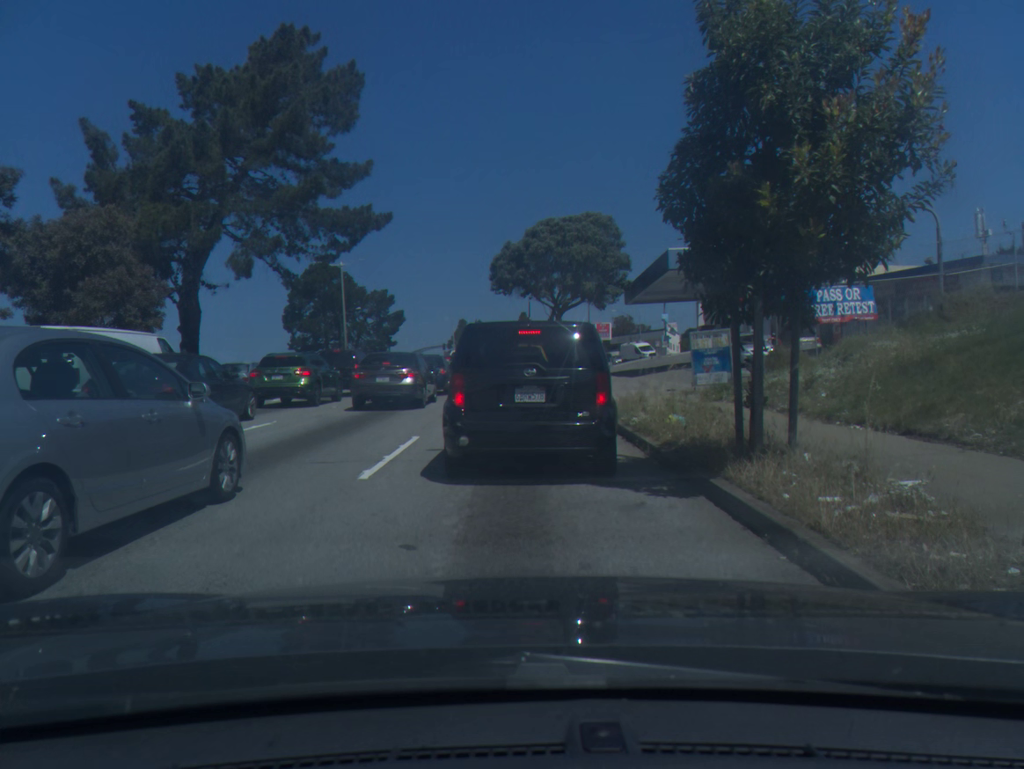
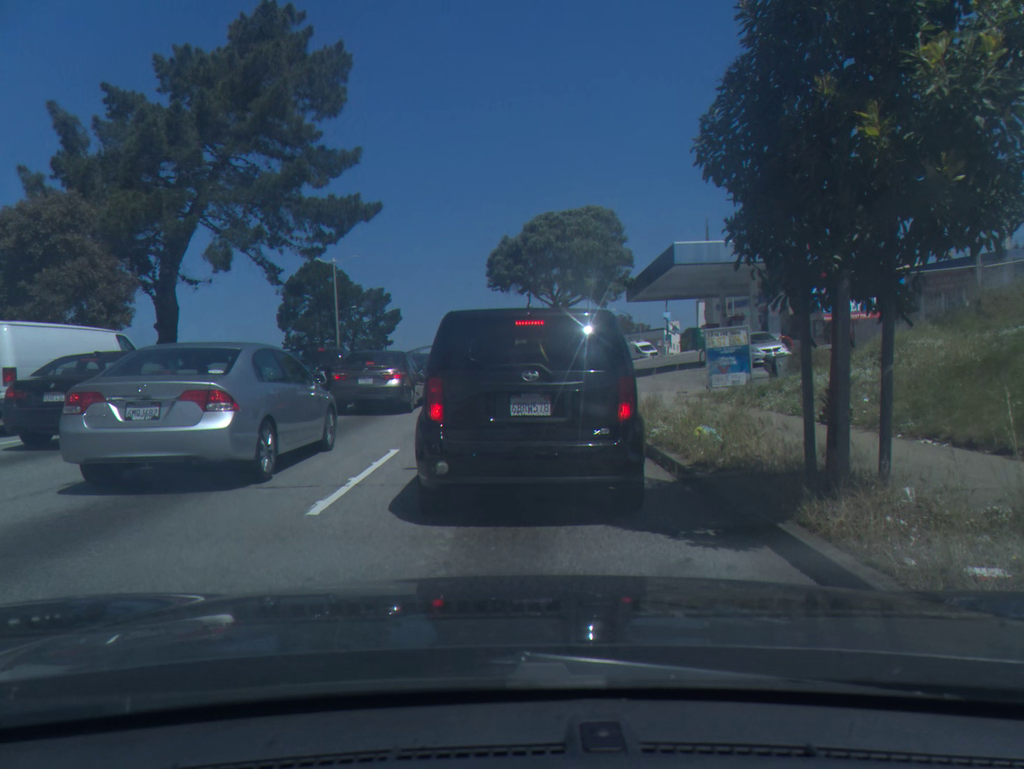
(0.0, +1.8) m; 0°
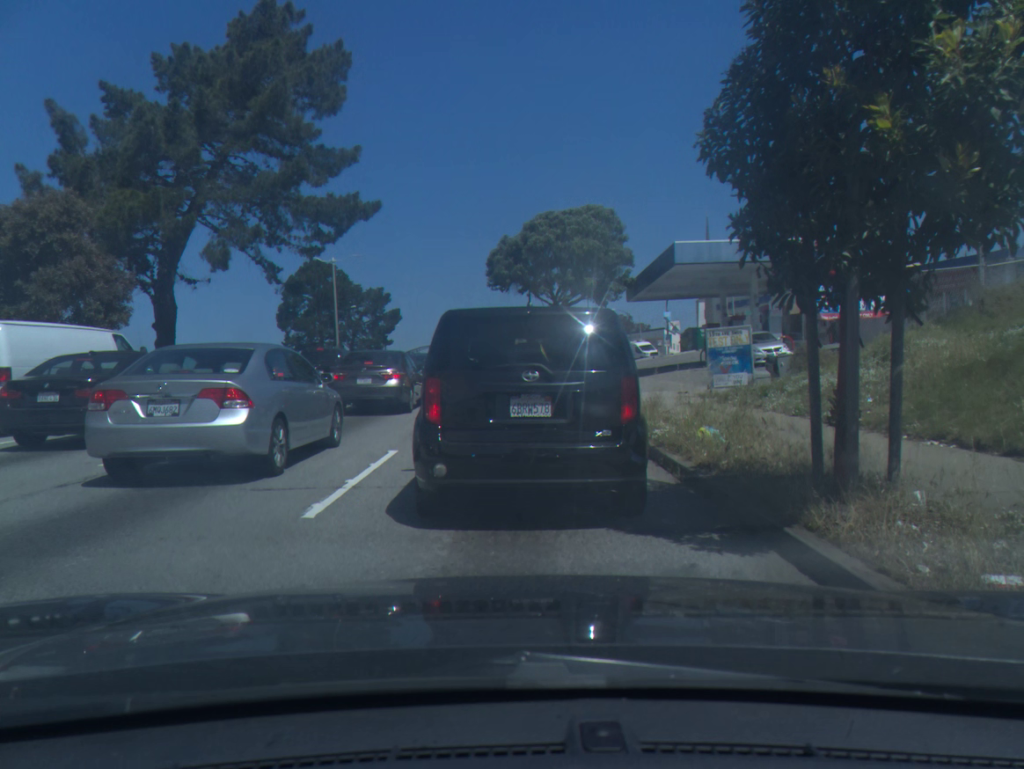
(0.0, +0.1) m; 0°
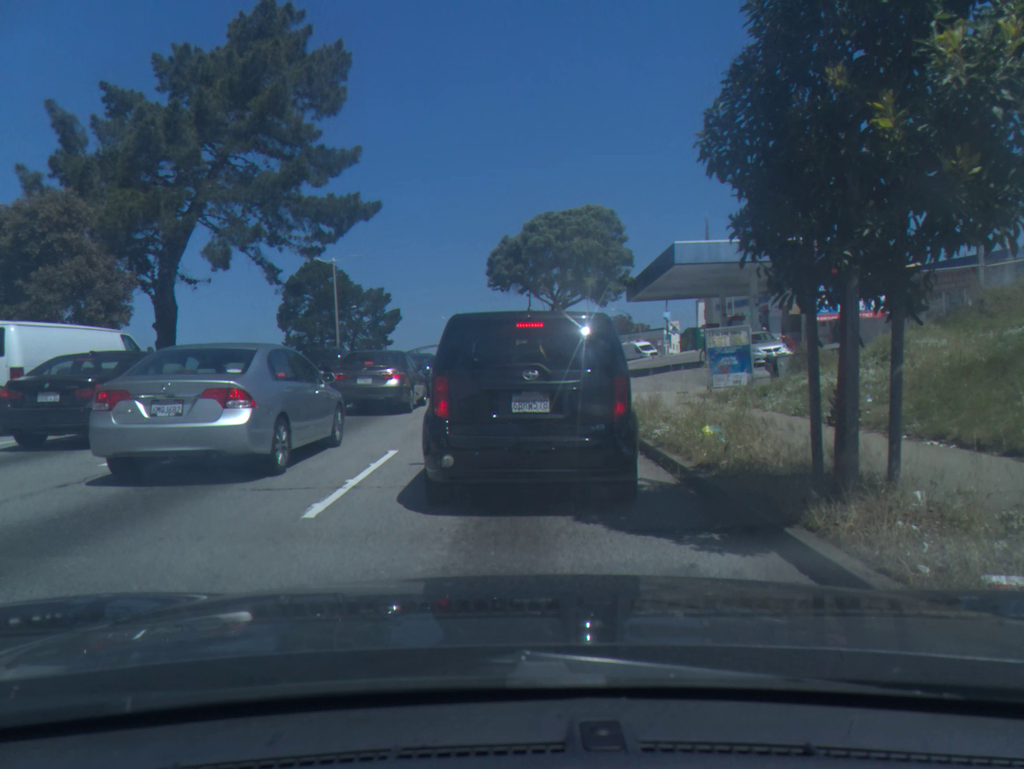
(0.0, 0.0) m; 0°
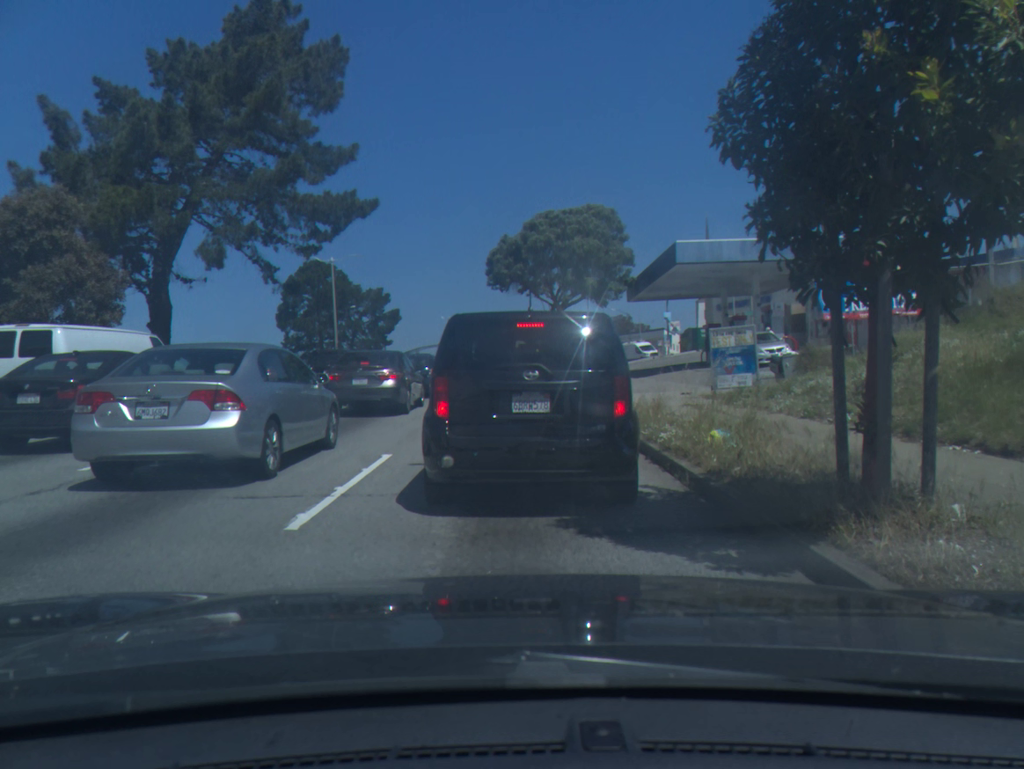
(0.0, +0.4) m; 0°
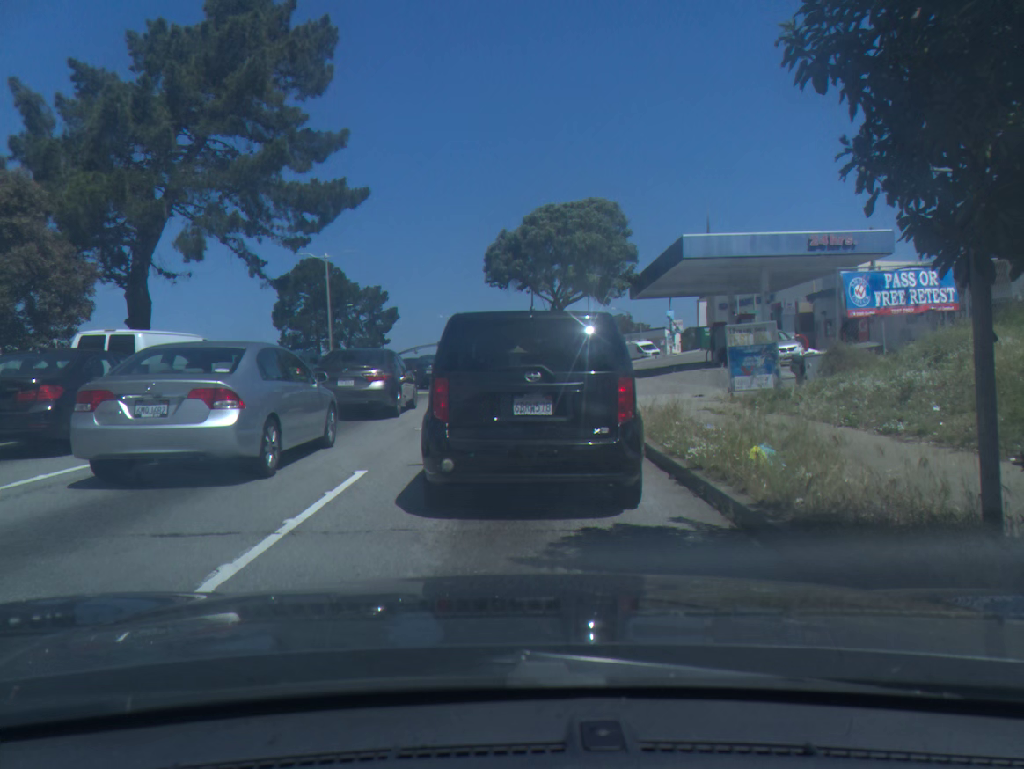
(0.0, +1.5) m; 0°
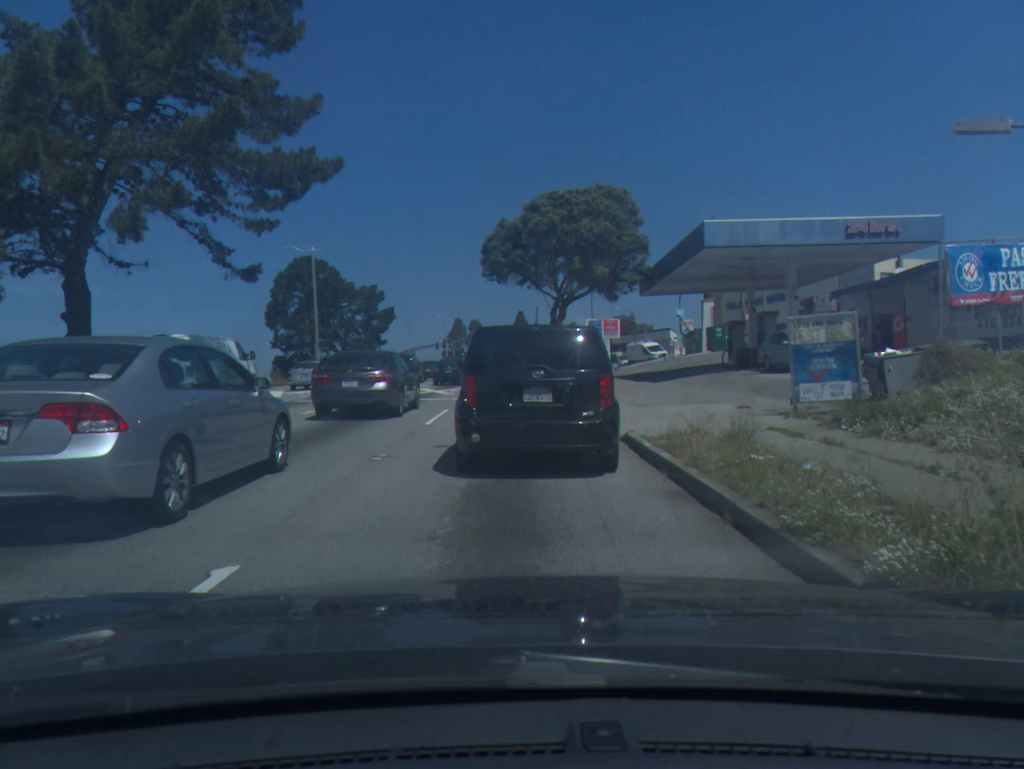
(0.0, +3.7) m; 0°
